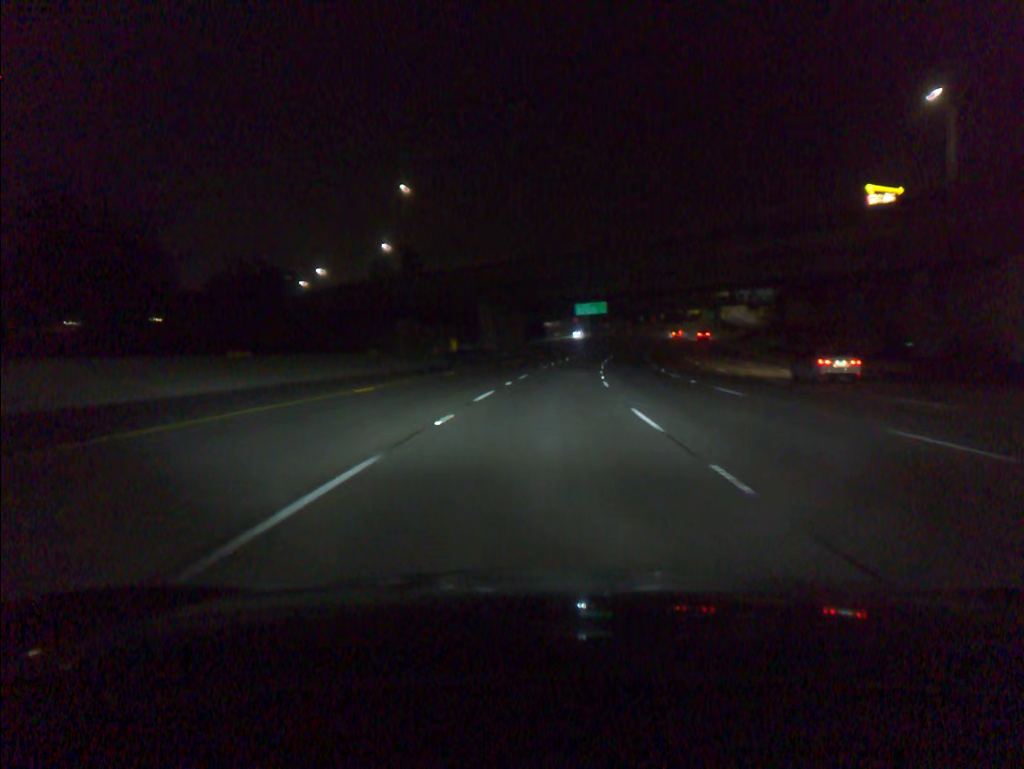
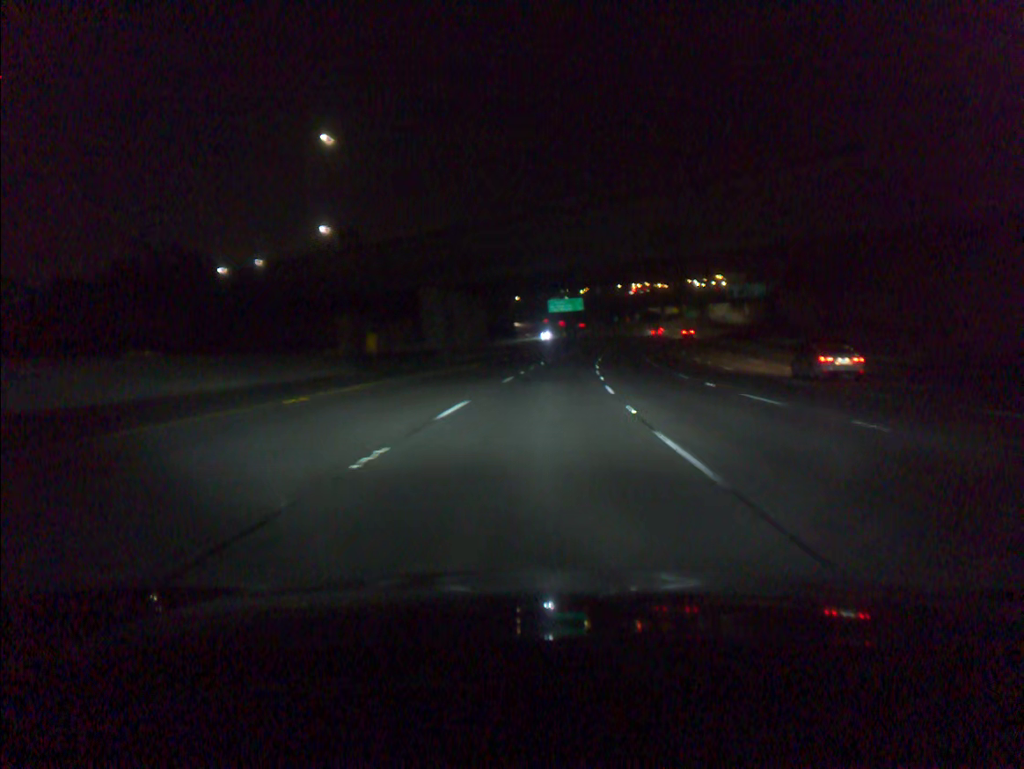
(+0.4, +19.7) m; +2°
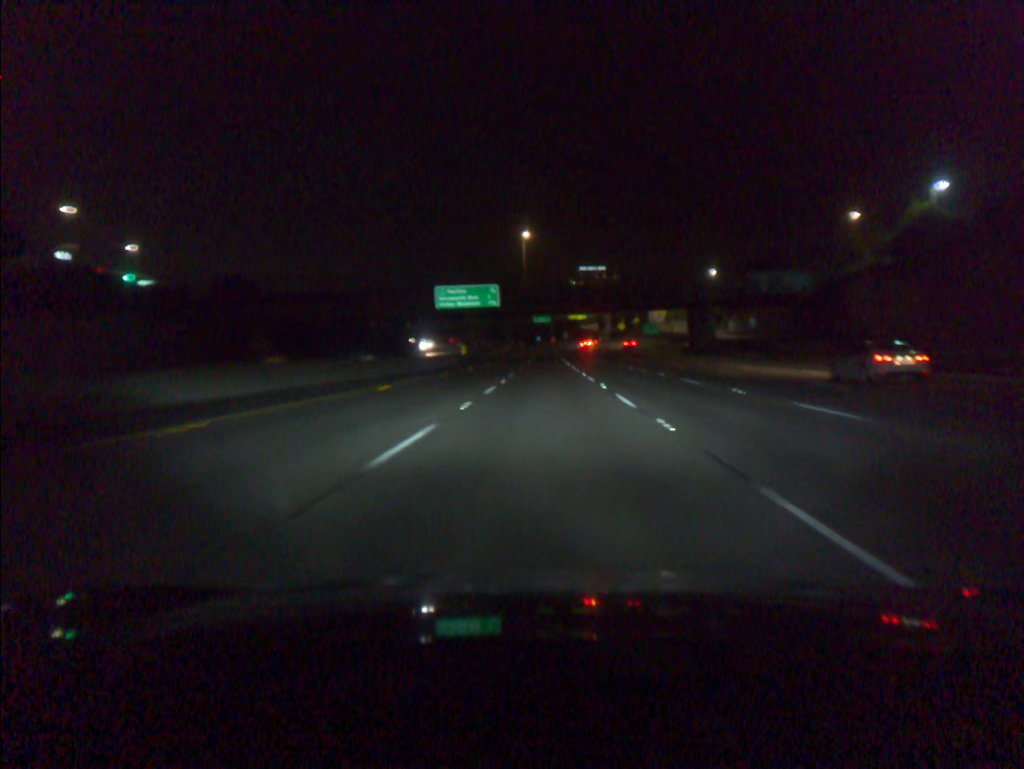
(+4.3, +78.0) m; +6°
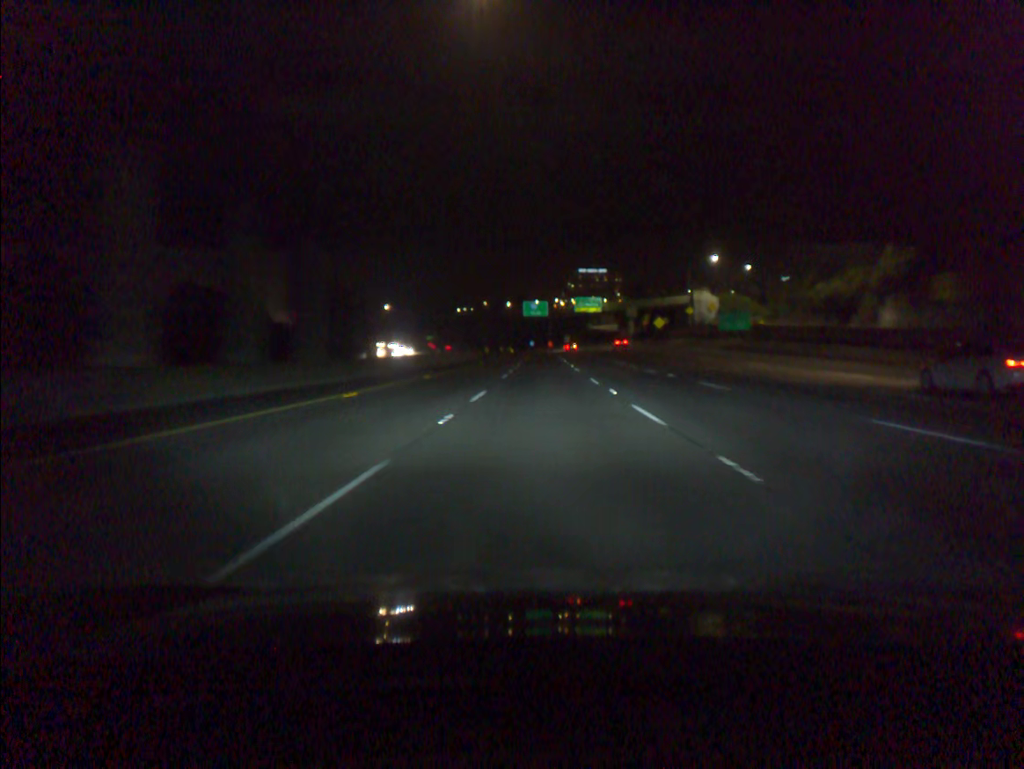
(+0.6, +77.3) m; +1°
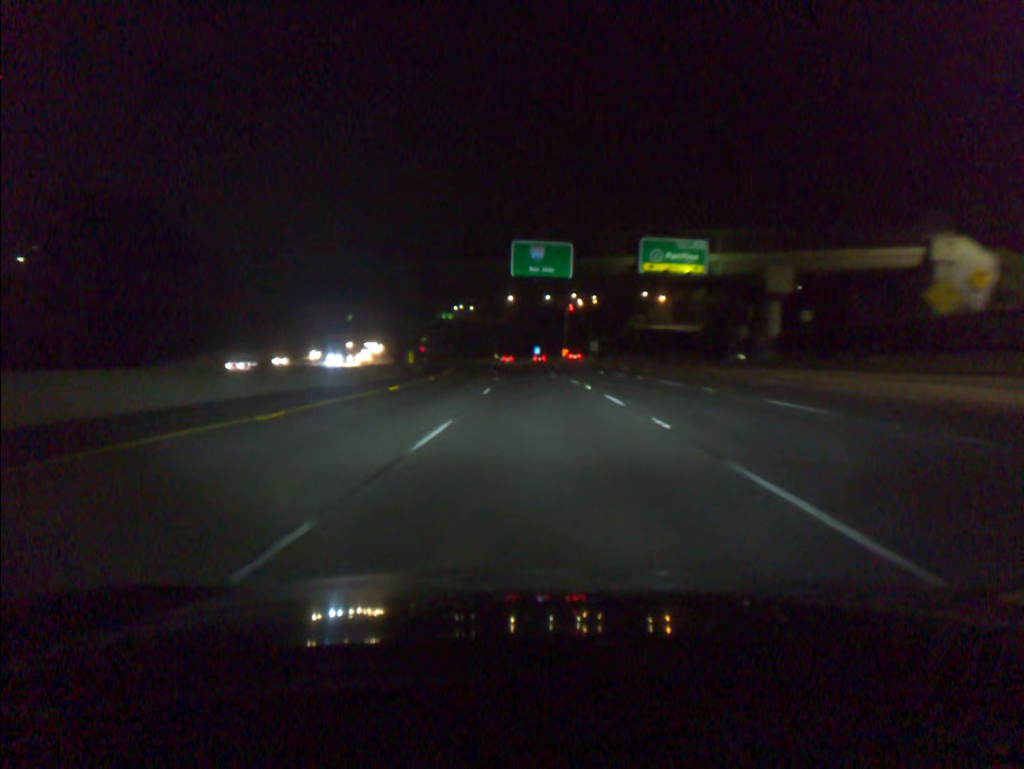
(-0.1, +96.5) m; -1°
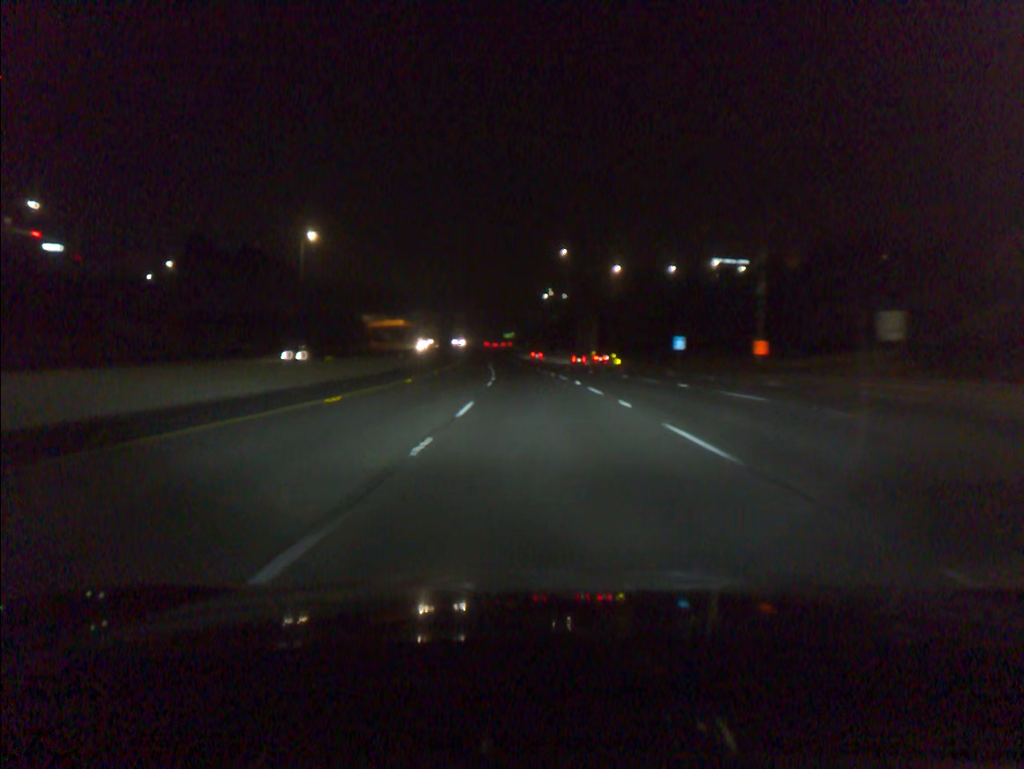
(-5.4, +97.0) m; -7°
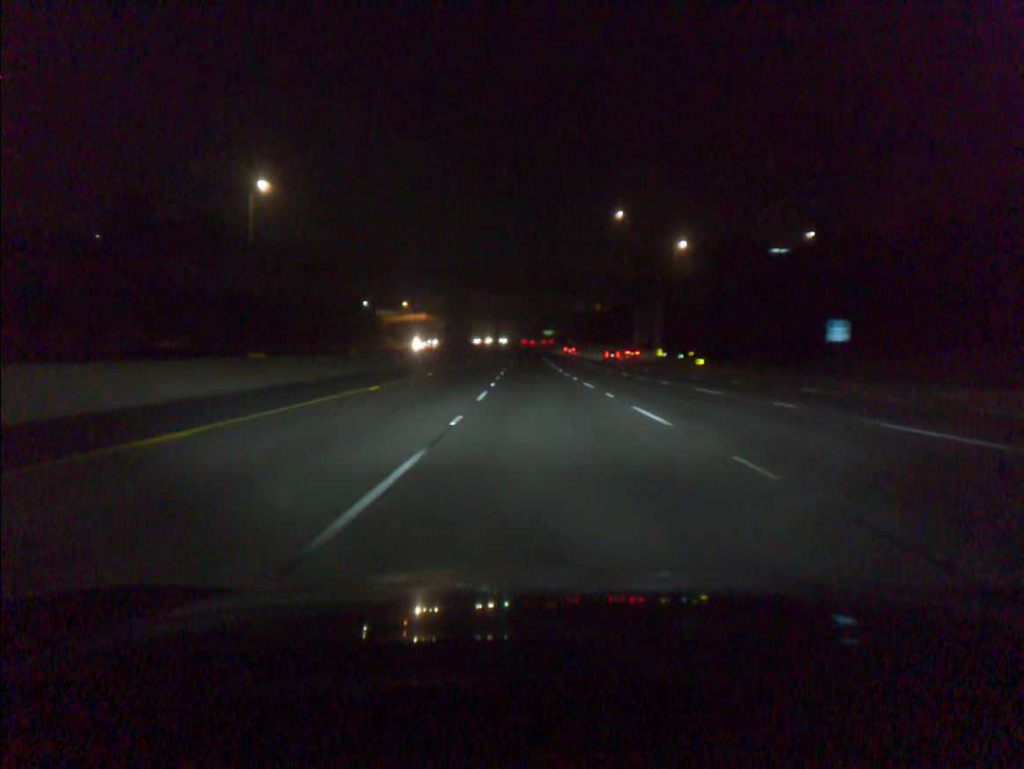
(-1.0, +39.1) m; -3°
